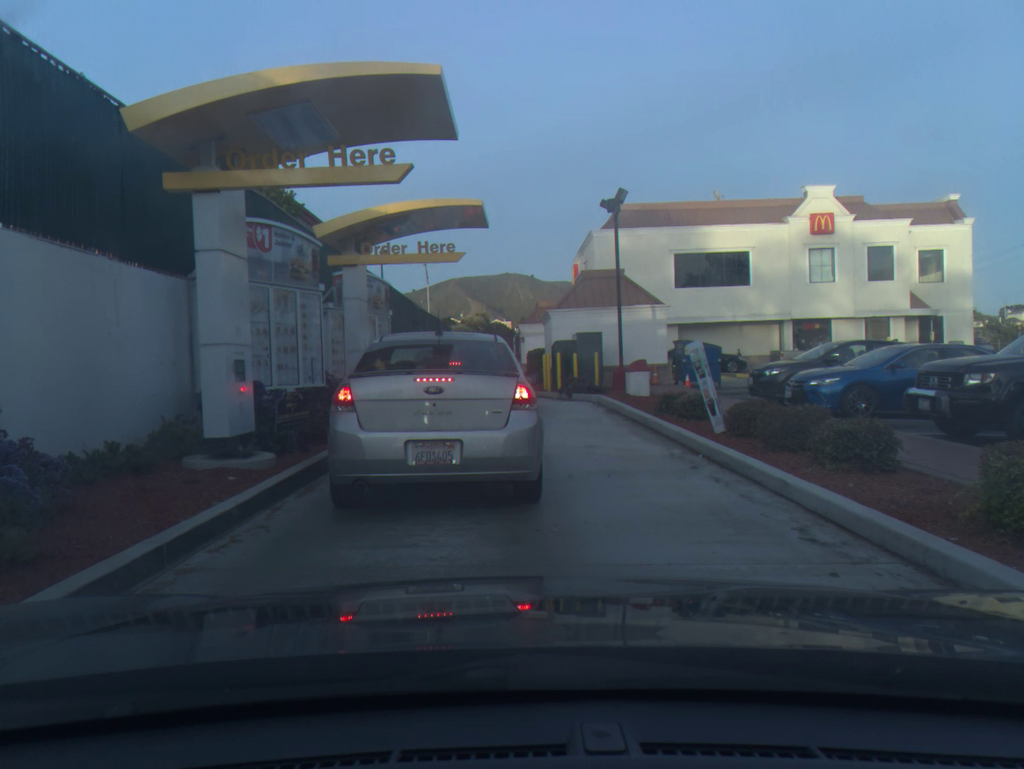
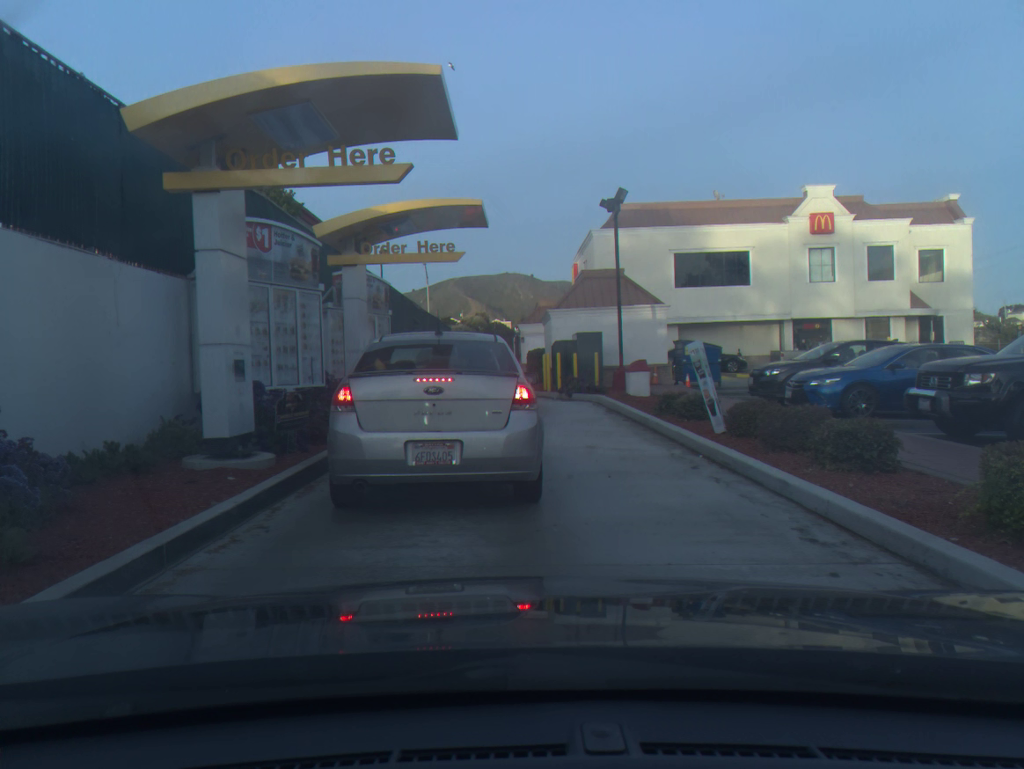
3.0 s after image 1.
(0.0, 0.0) m; 0°
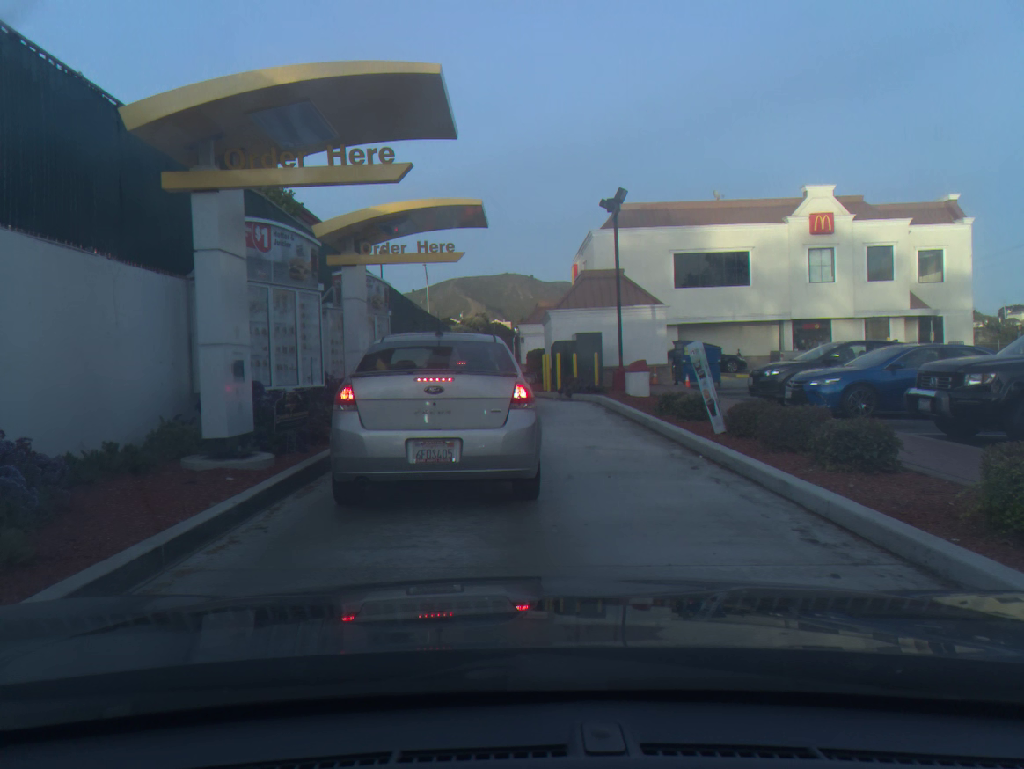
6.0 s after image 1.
(0.0, 0.0) m; 0°
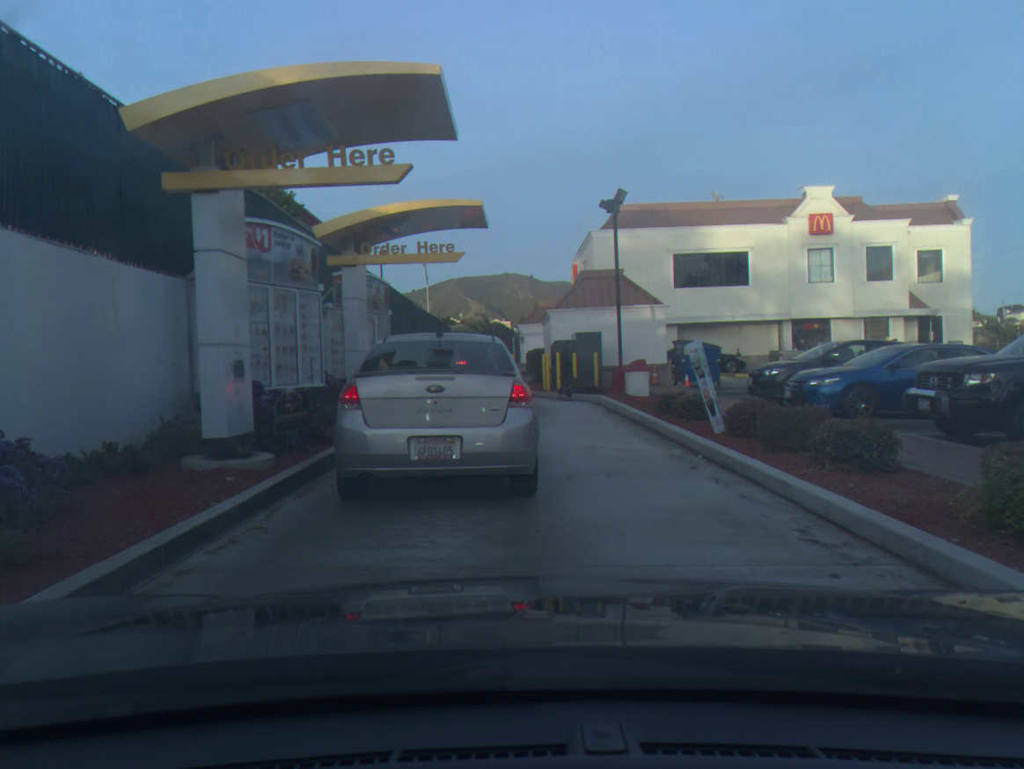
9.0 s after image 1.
(0.0, 0.0) m; 0°
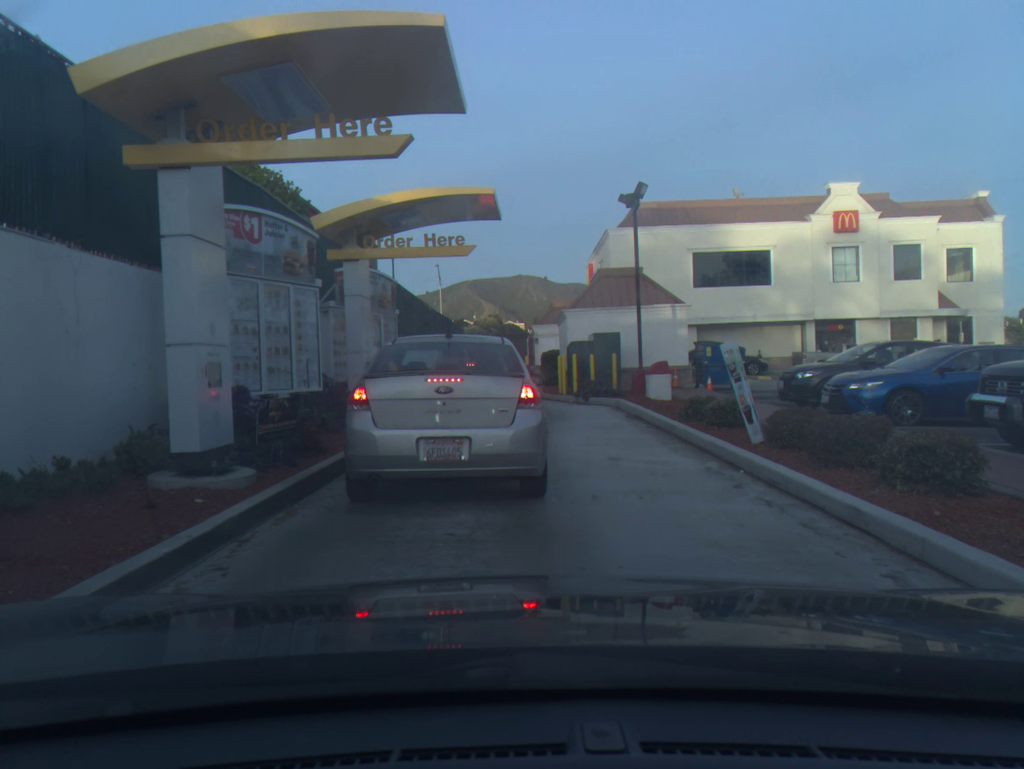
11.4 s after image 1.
(0.0, +1.1) m; -1°
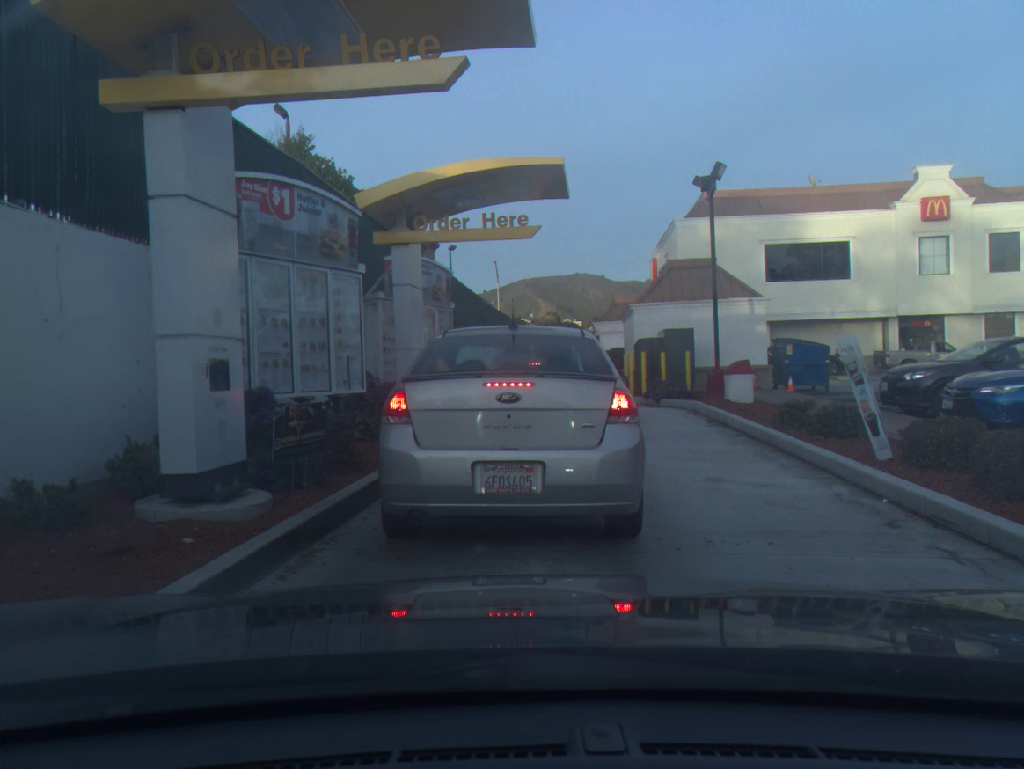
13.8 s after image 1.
(-0.2, +1.7) m; -4°
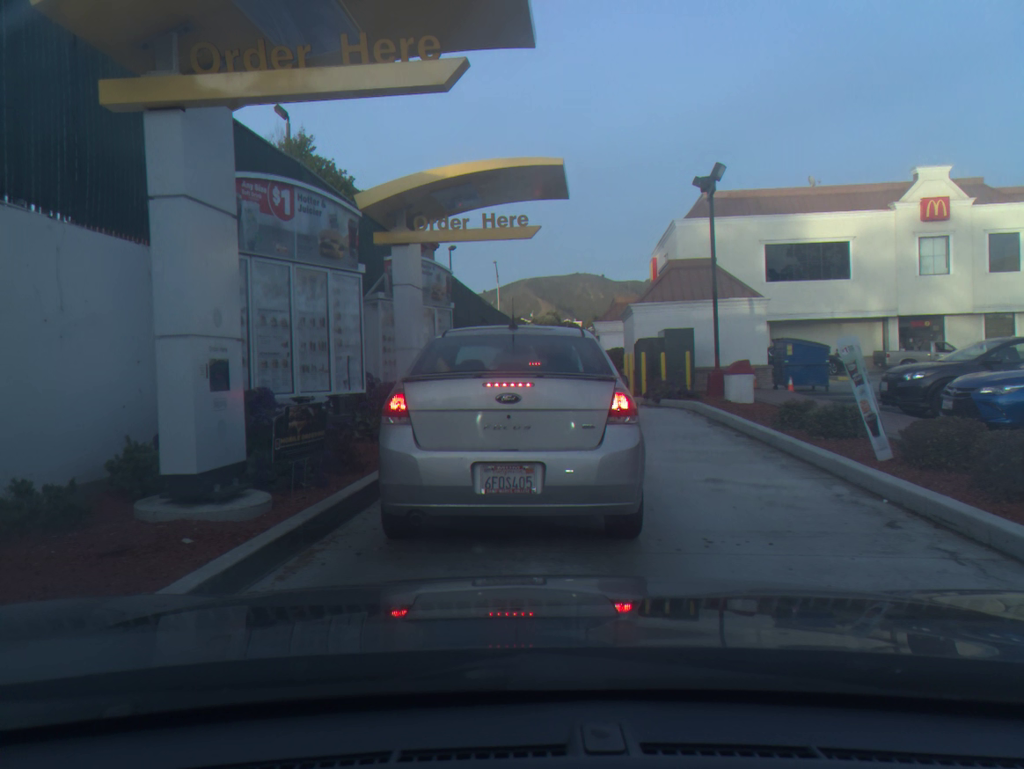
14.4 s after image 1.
(0.0, 0.0) m; 0°
